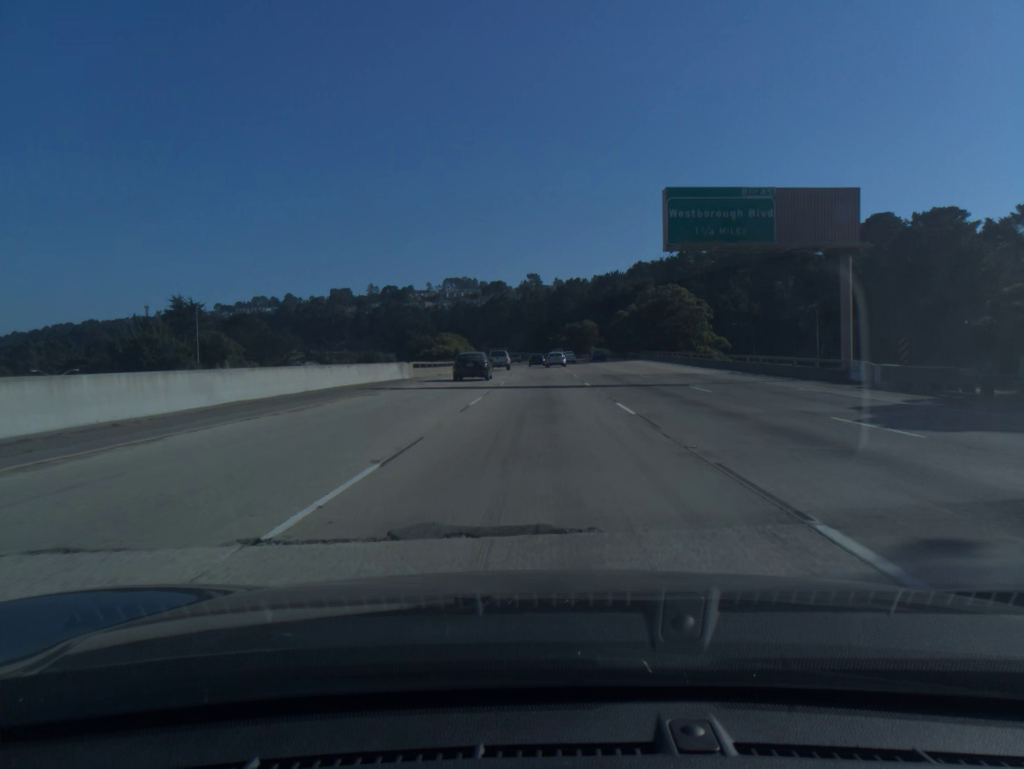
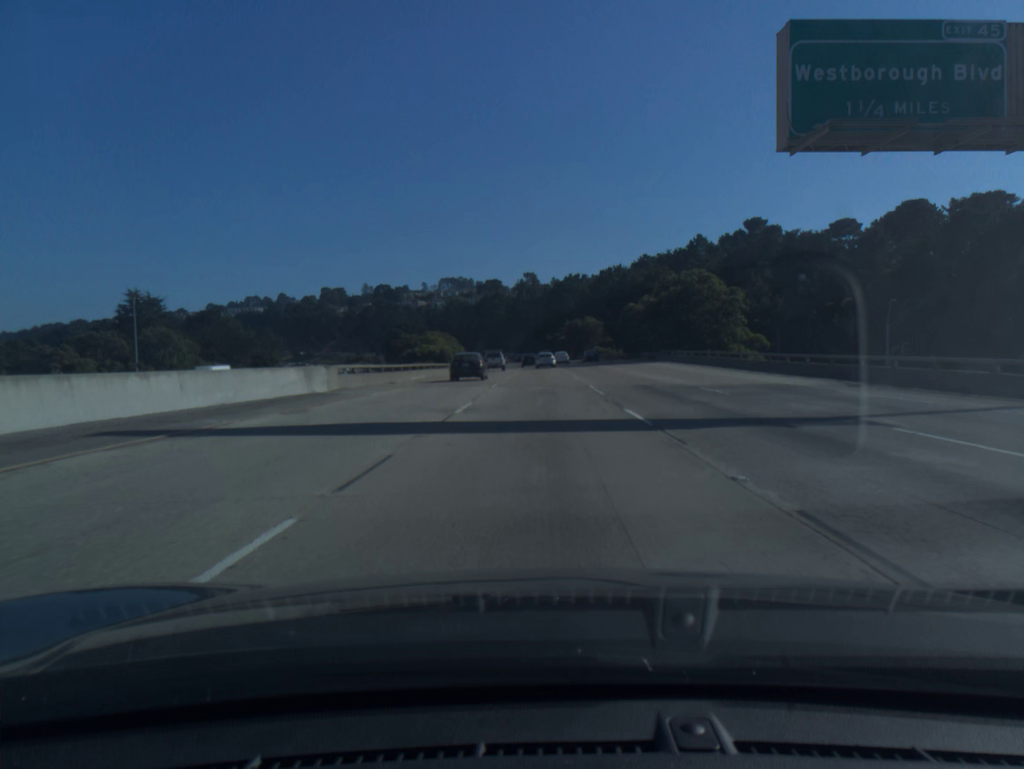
(0.0, +17.6) m; 0°
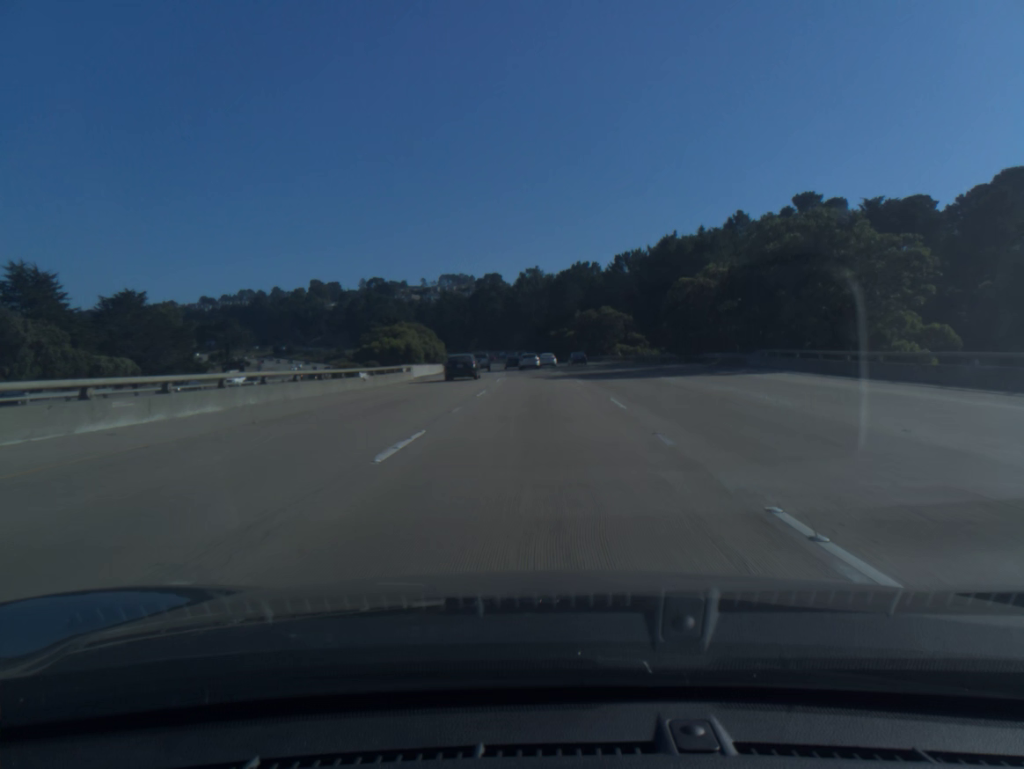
(0.0, +35.1) m; 0°
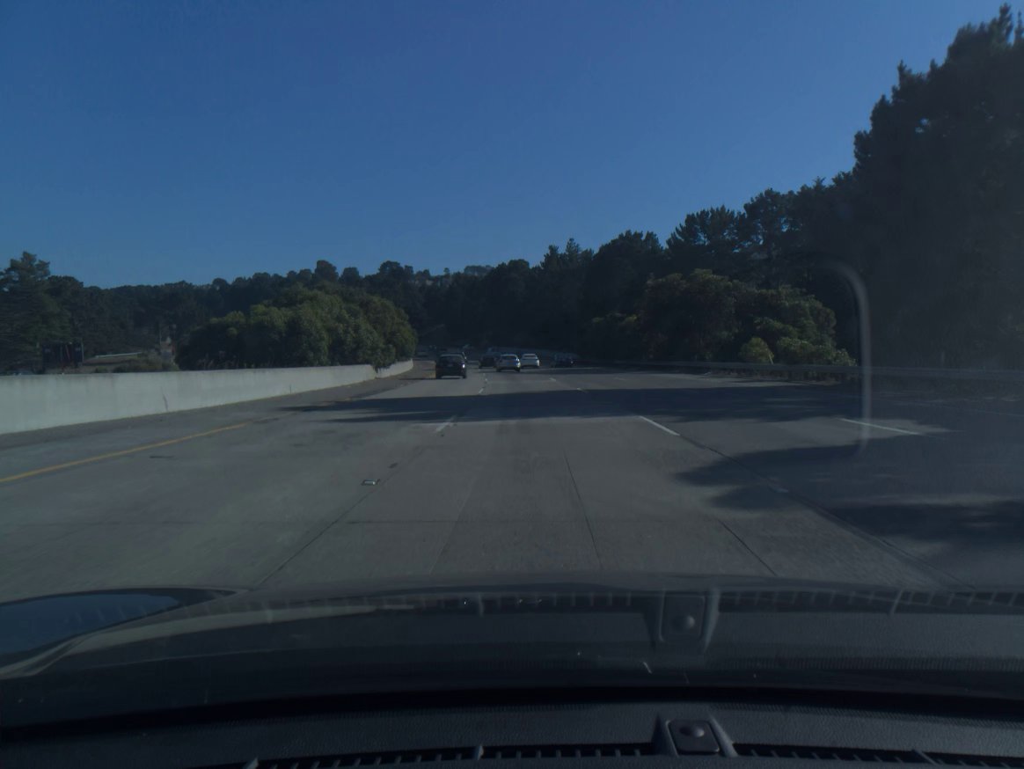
(-0.7, +52.4) m; -2°
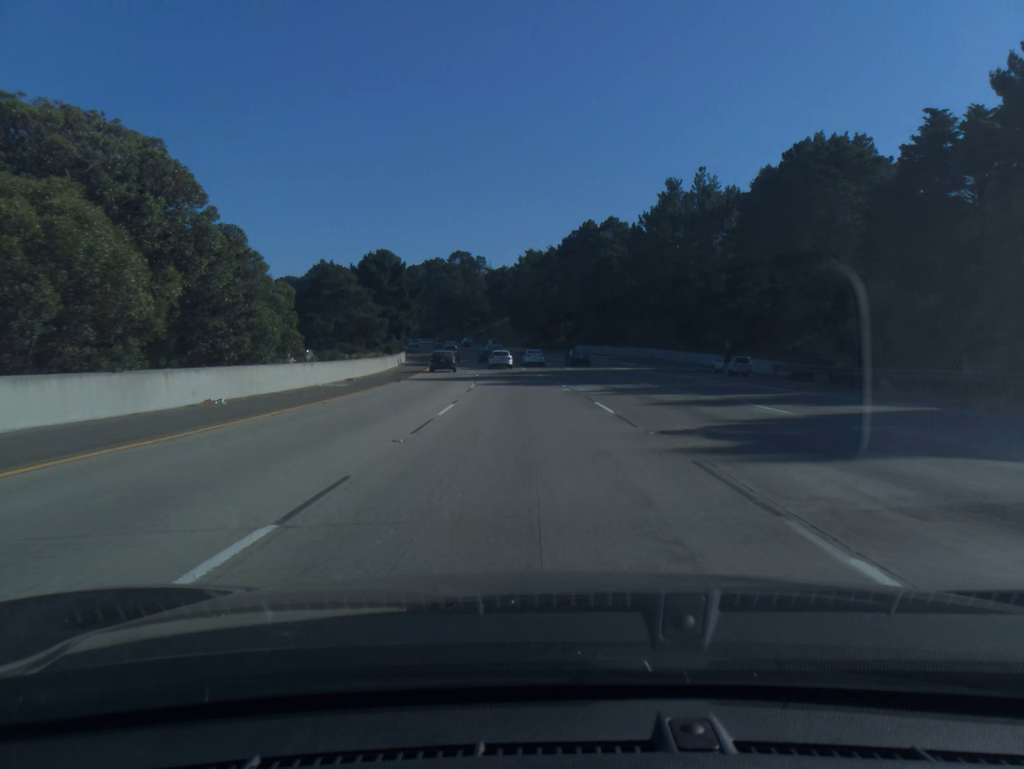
(-3.3, +69.1) m; -6°
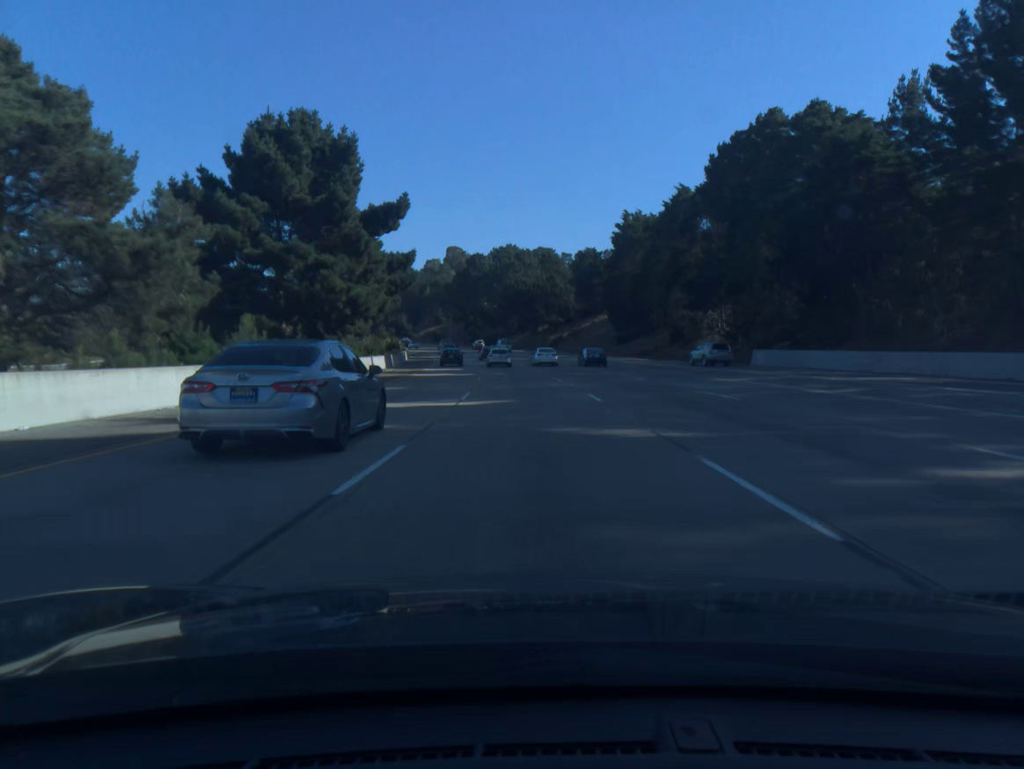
(-4.0, +68.0) m; -6°
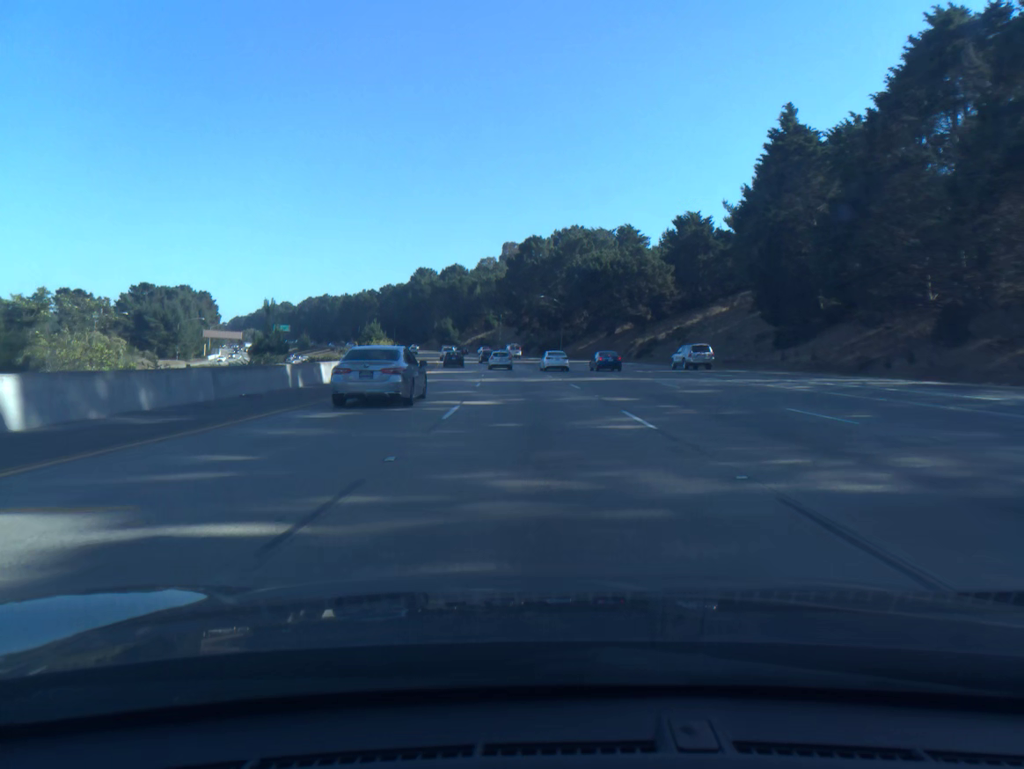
(-2.0, +50.3) m; -5°
